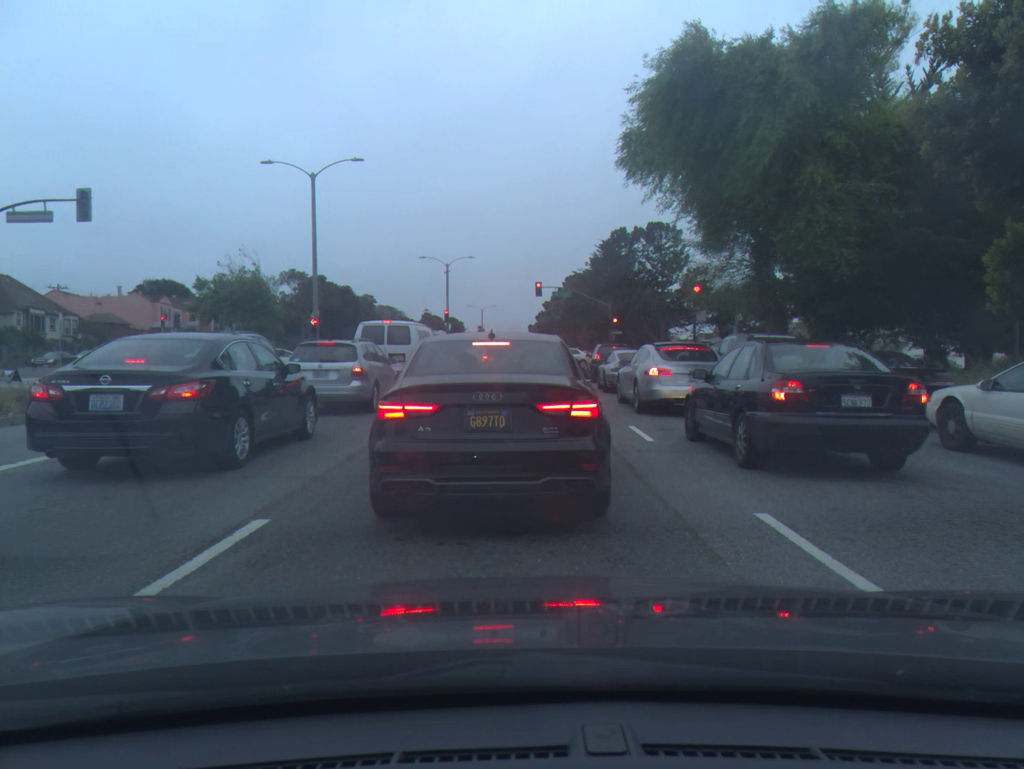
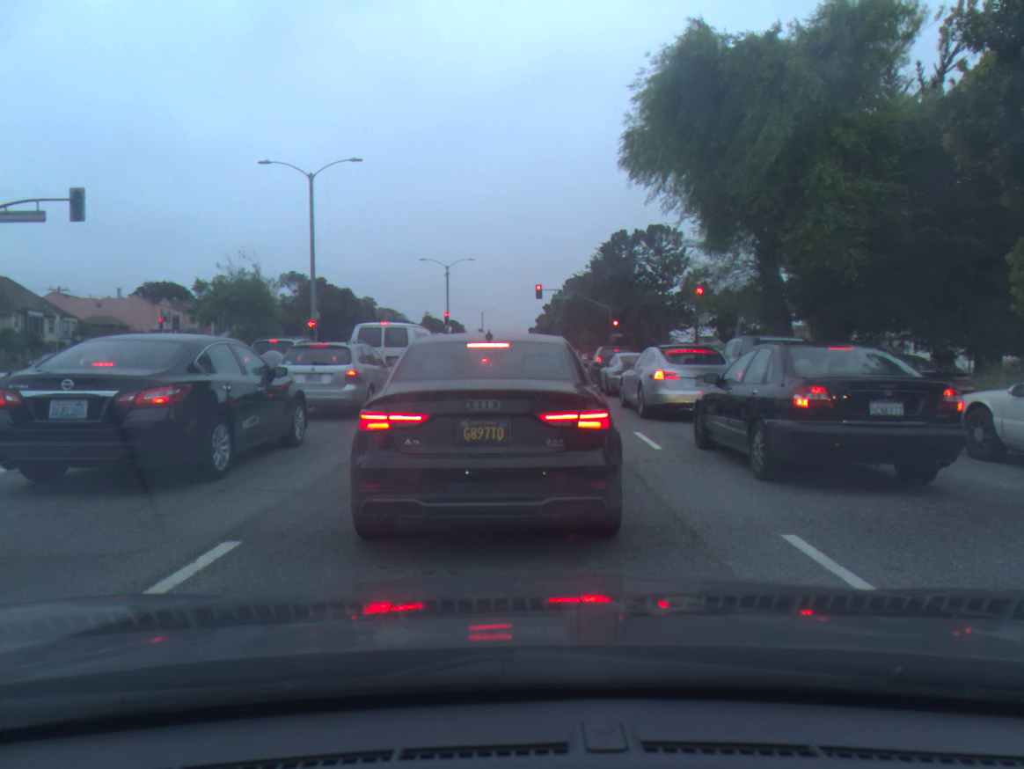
(0.0, +0.8) m; 0°
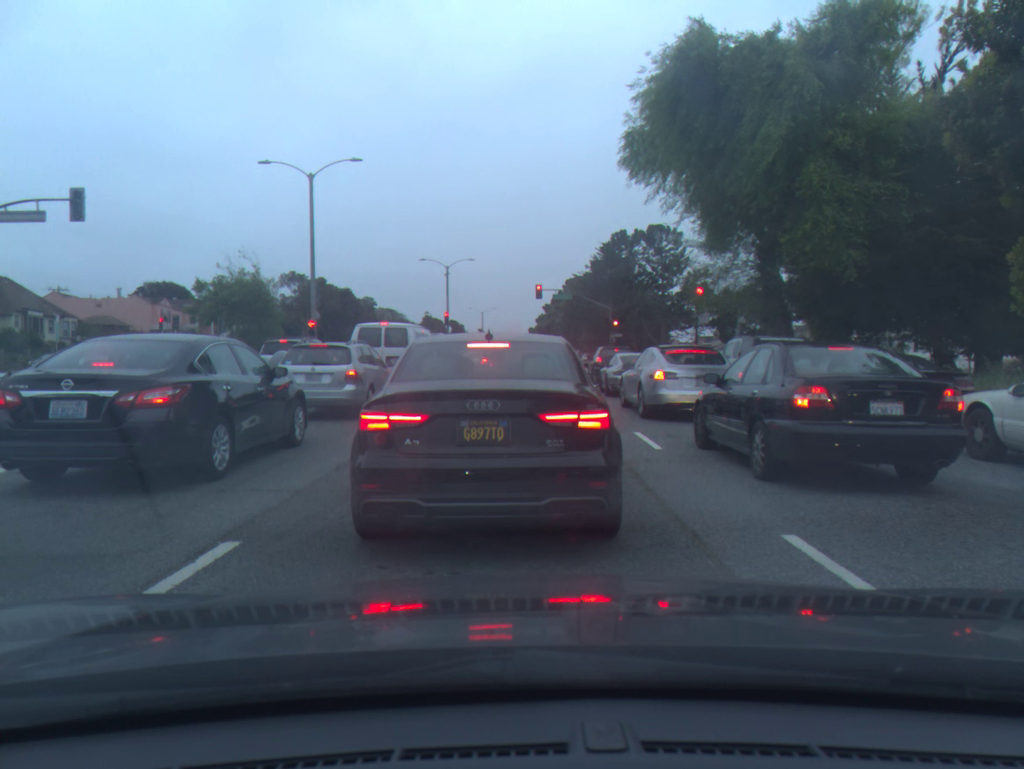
(0.0, 0.0) m; 0°
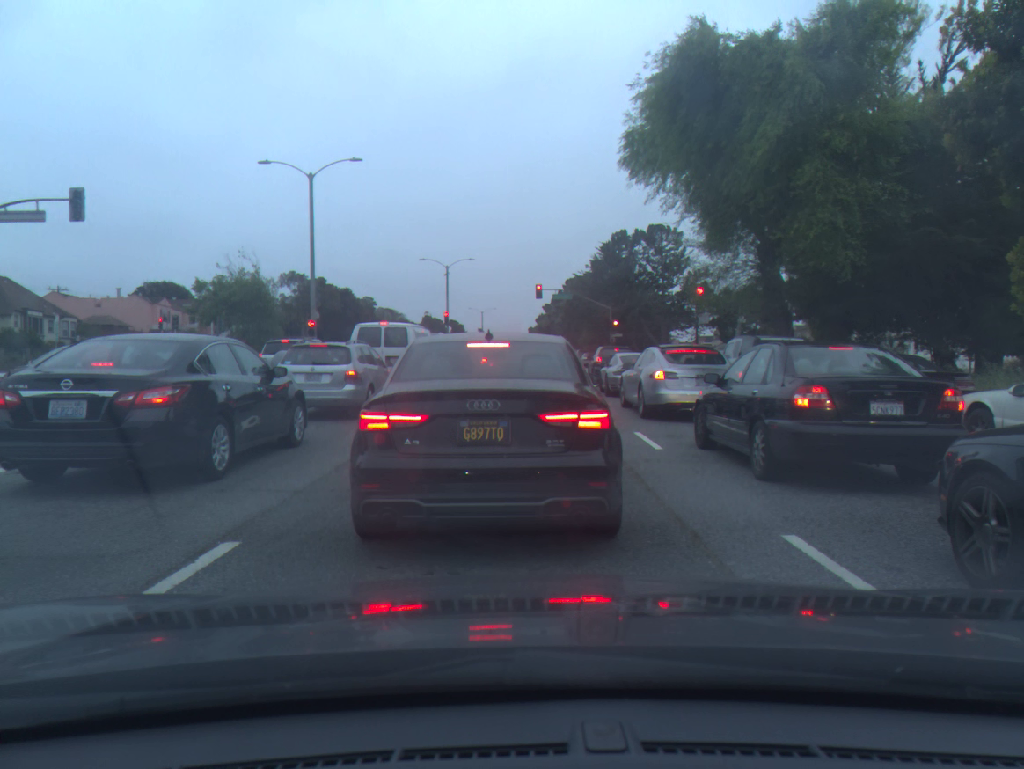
(0.0, 0.0) m; 0°
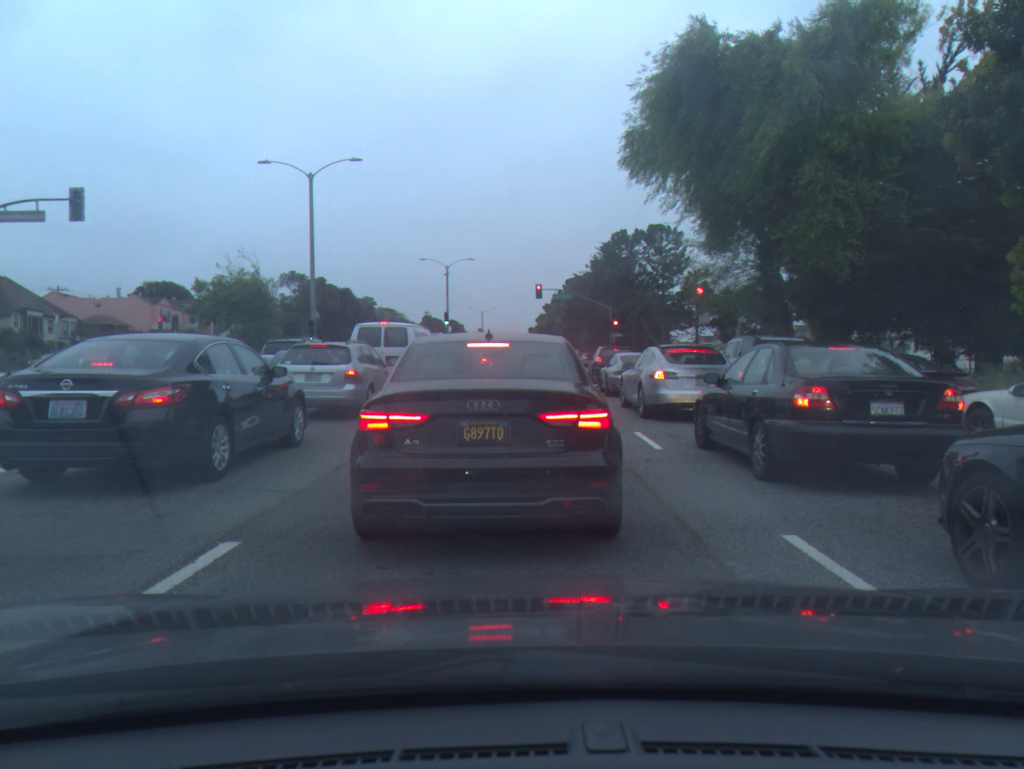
(0.0, 0.0) m; 0°
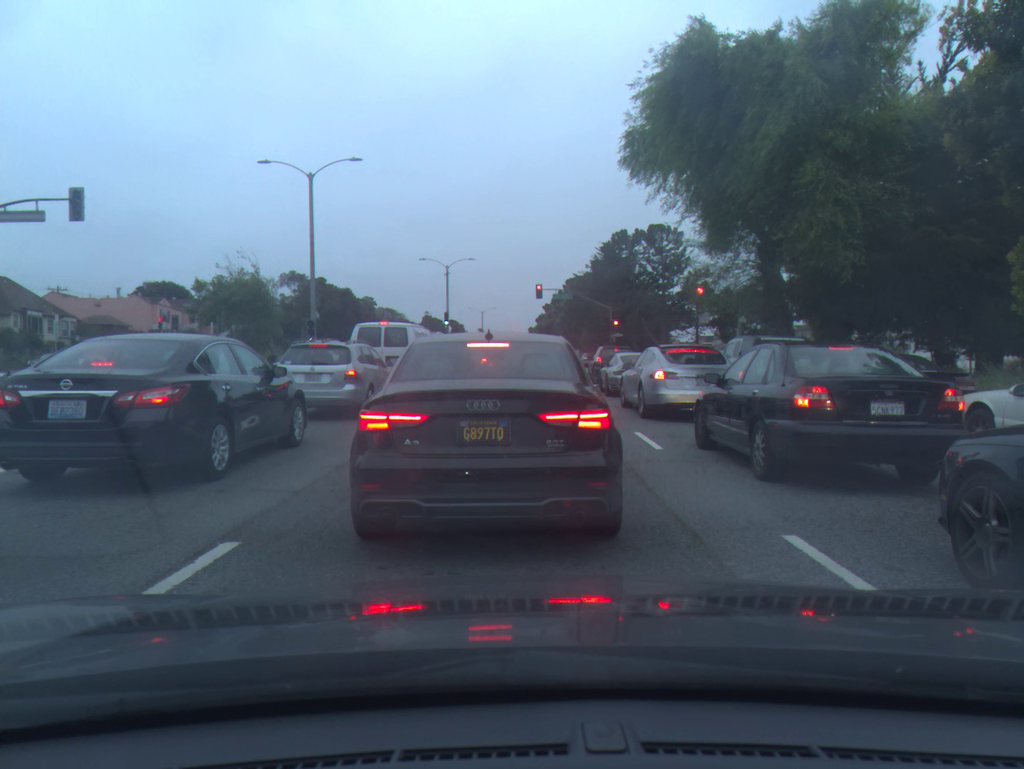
(0.0, 0.0) m; 0°
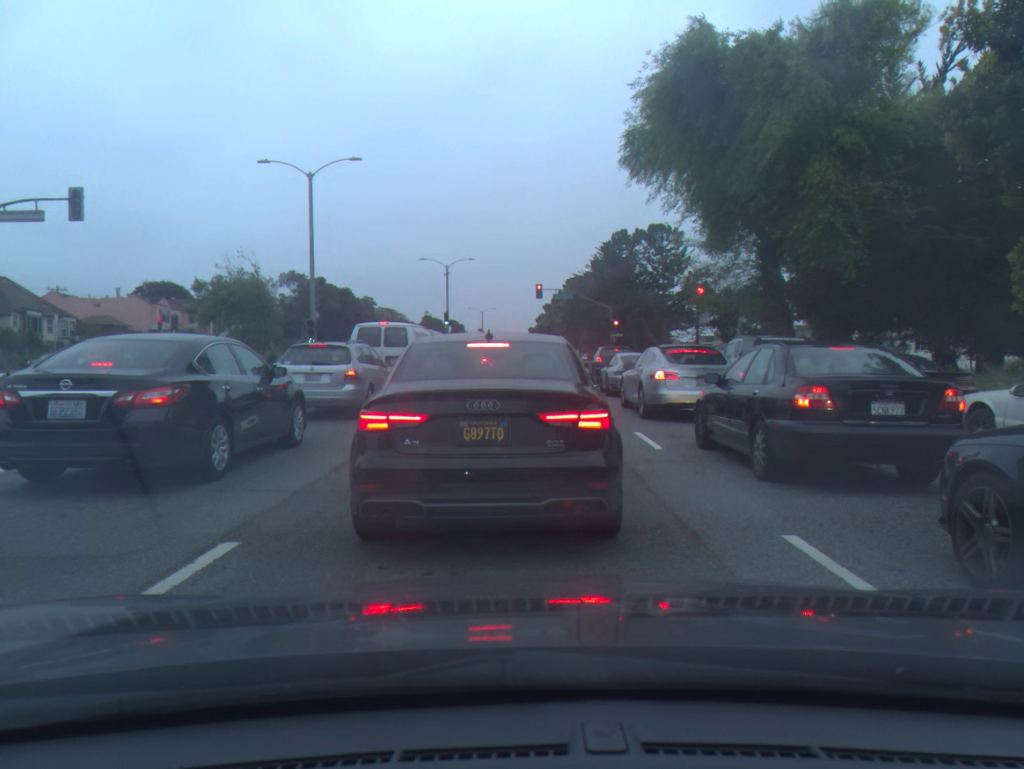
(0.0, 0.0) m; 0°
